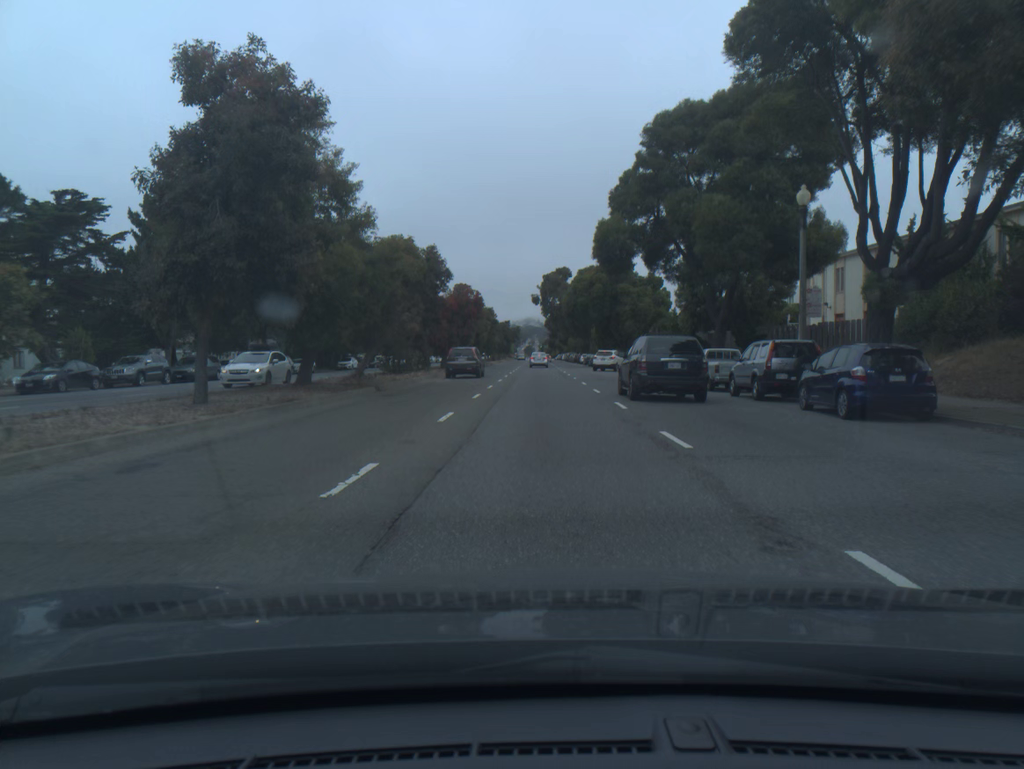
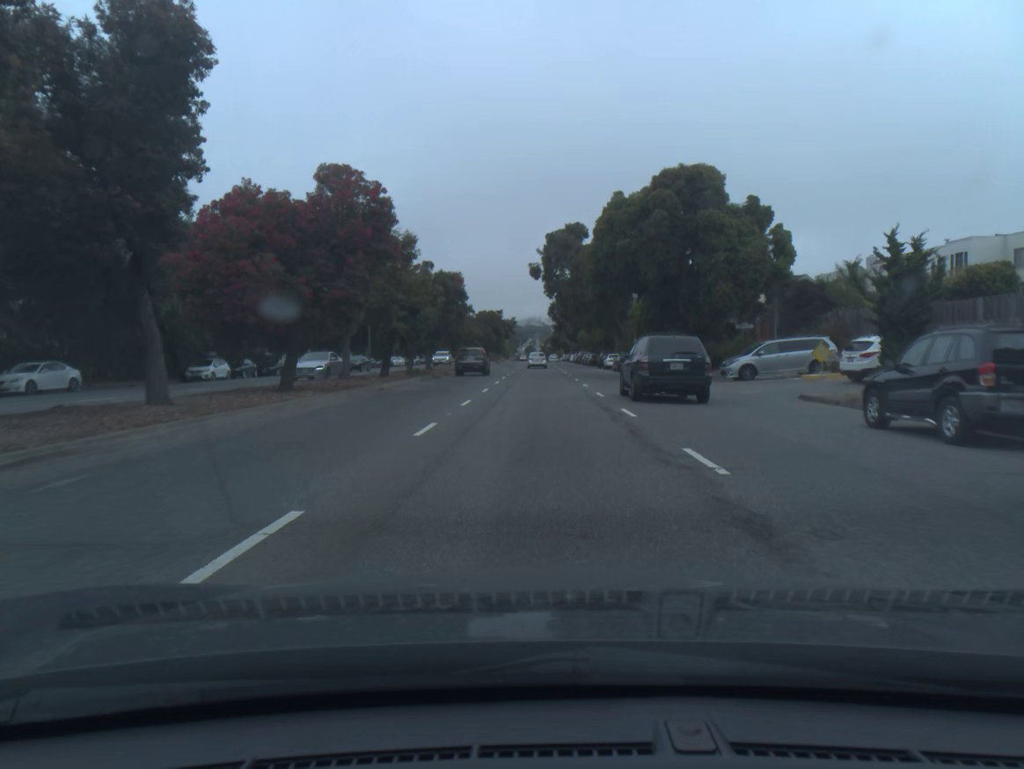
(0.0, +38.7) m; 0°
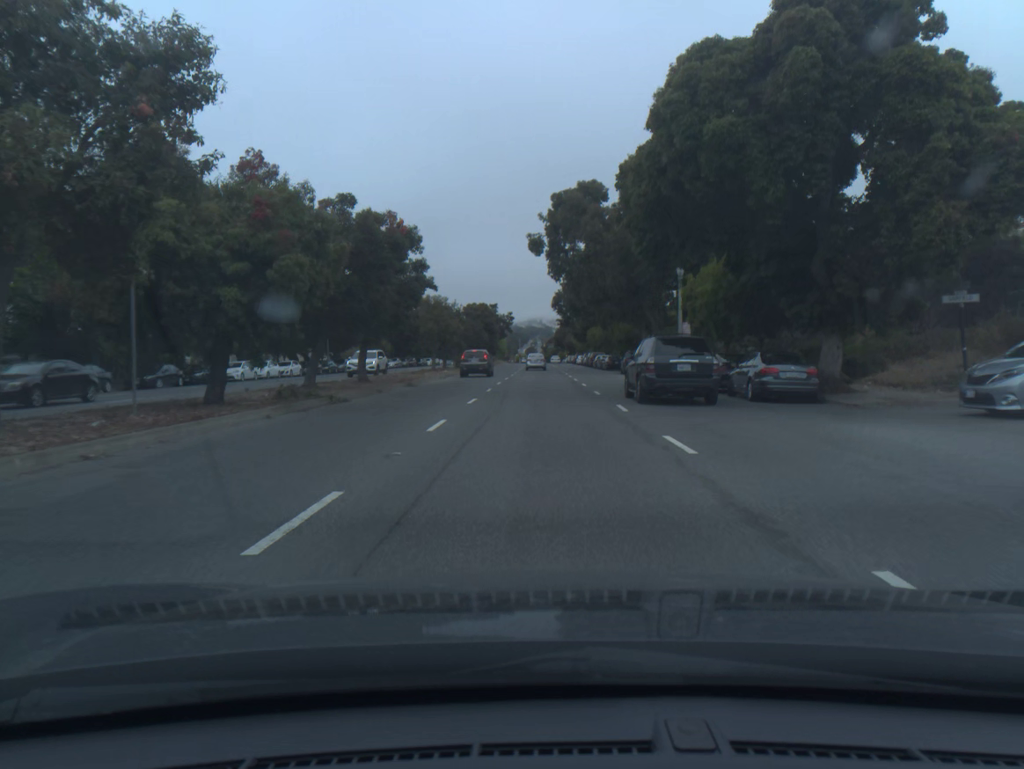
(0.0, +20.4) m; 0°
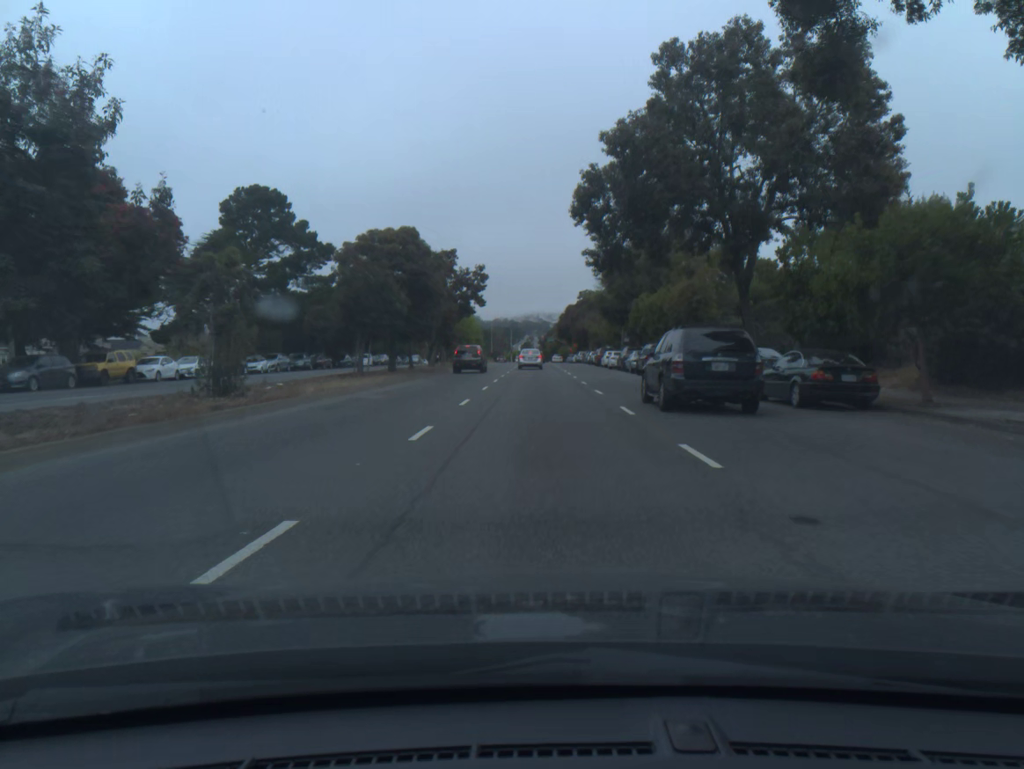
(0.0, +52.6) m; 0°
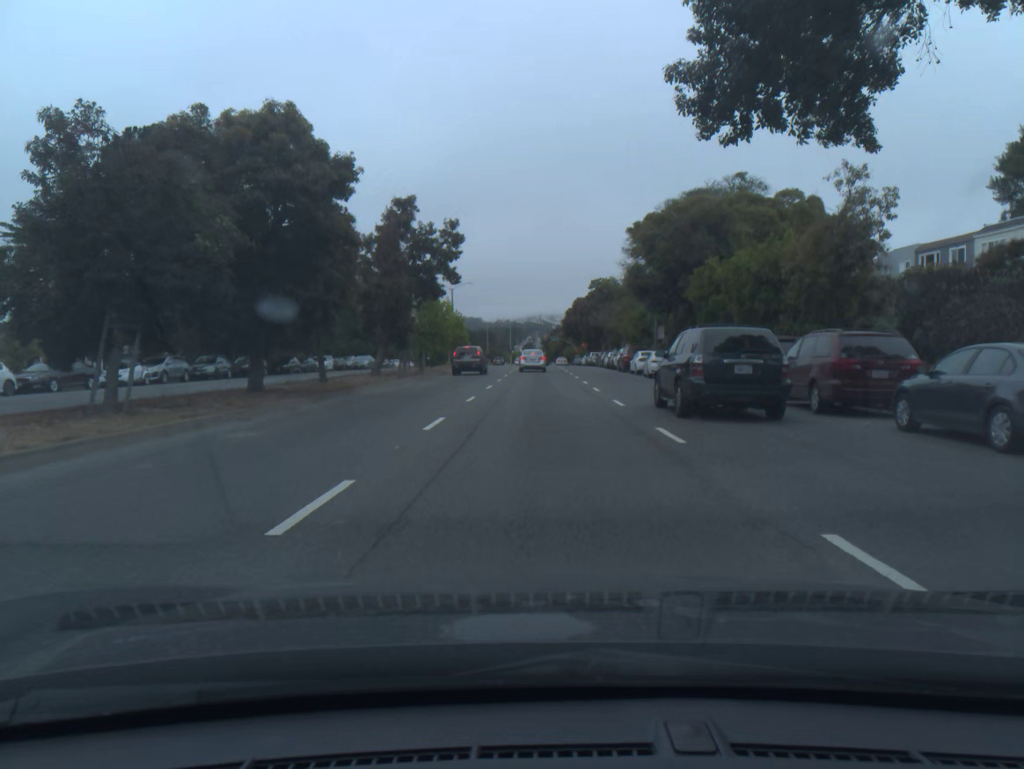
(0.0, +20.4) m; 0°
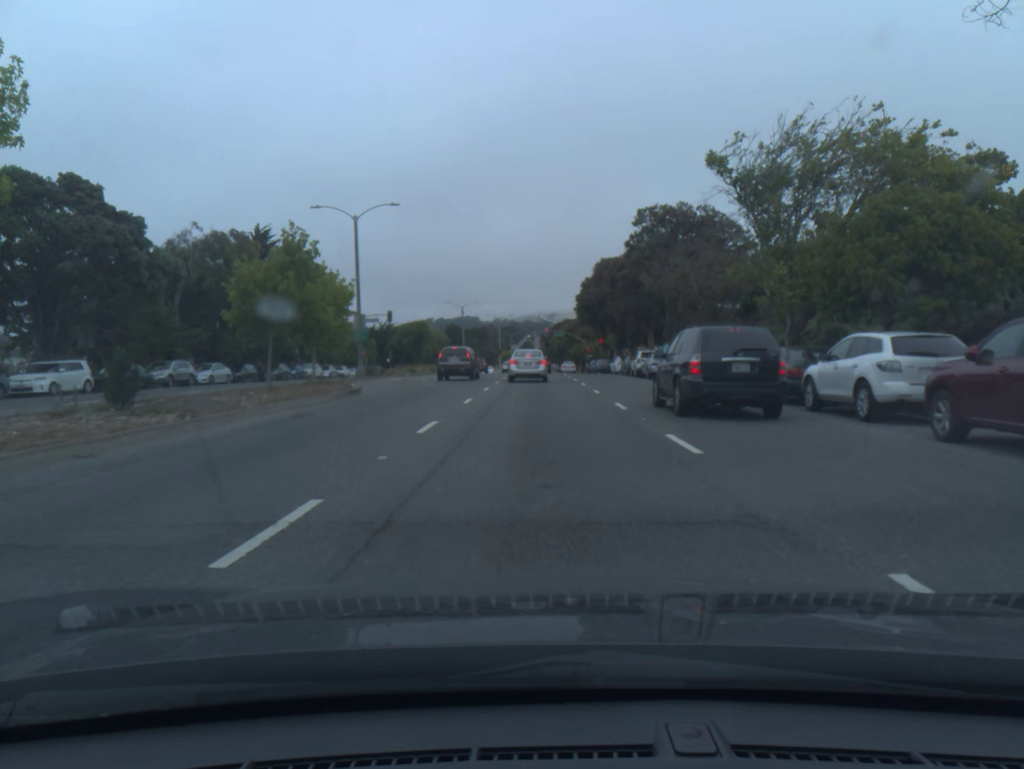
(0.0, +44.5) m; 0°
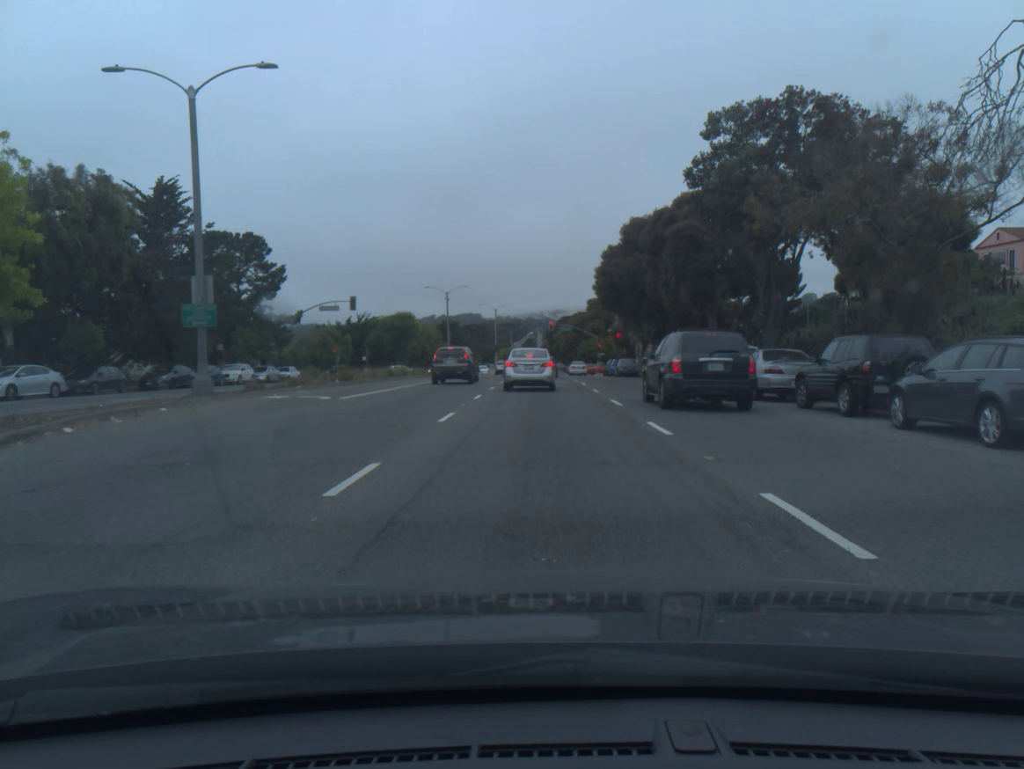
(0.0, +20.1) m; 0°
